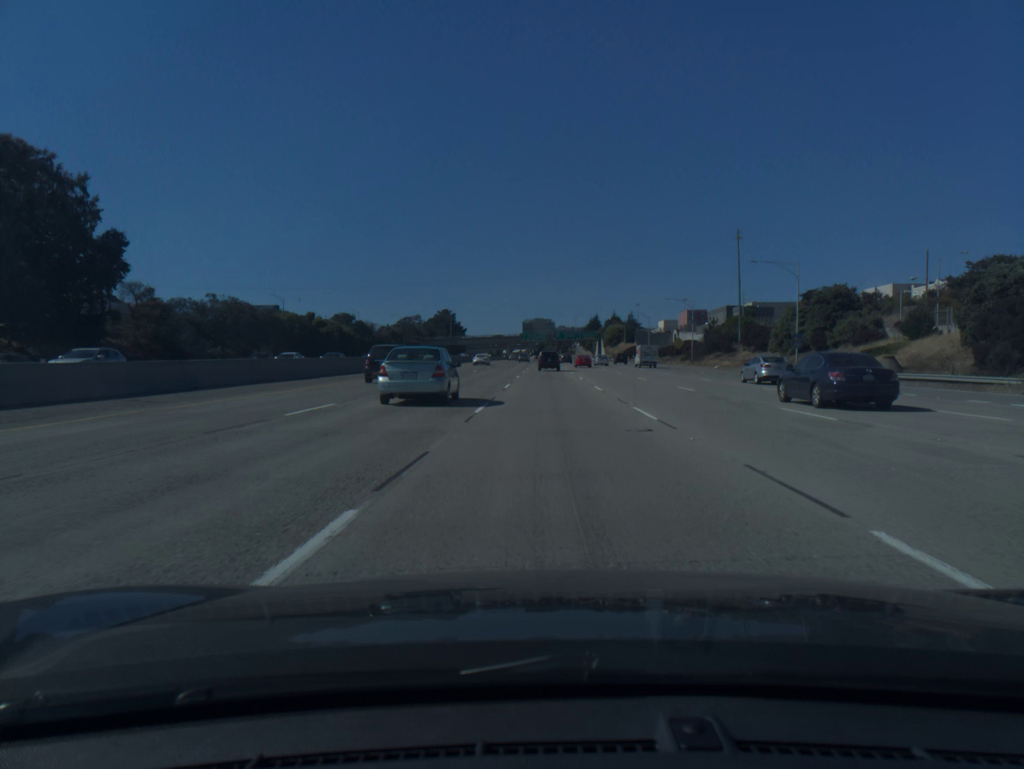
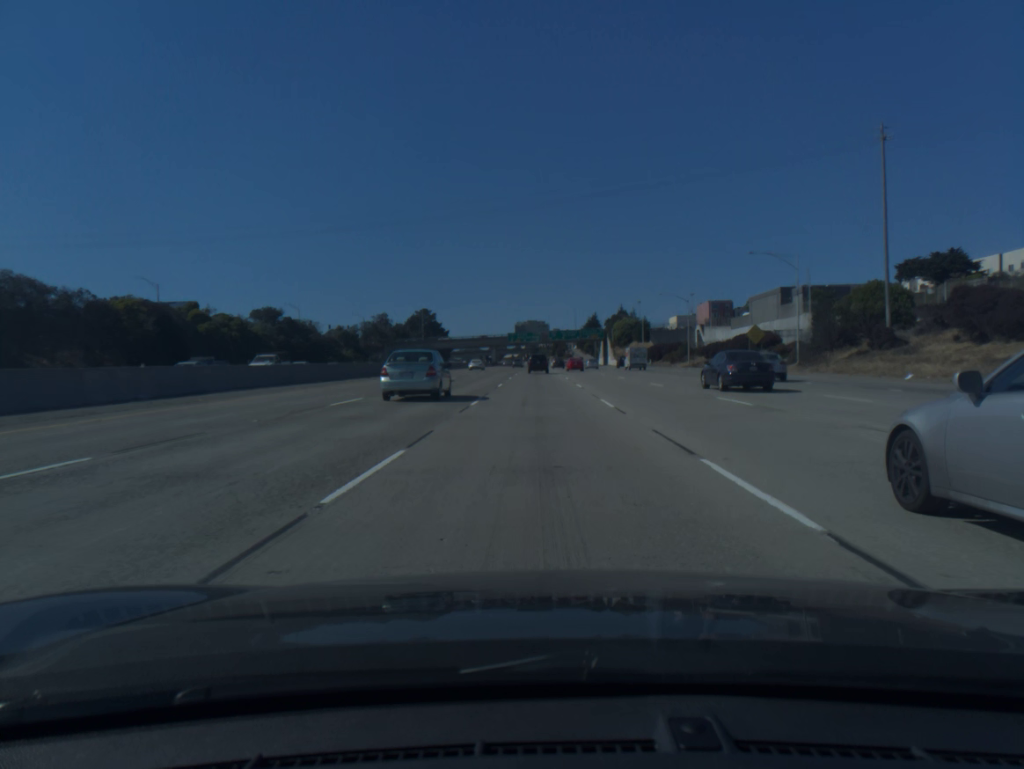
(+0.3, +52.5) m; 0°
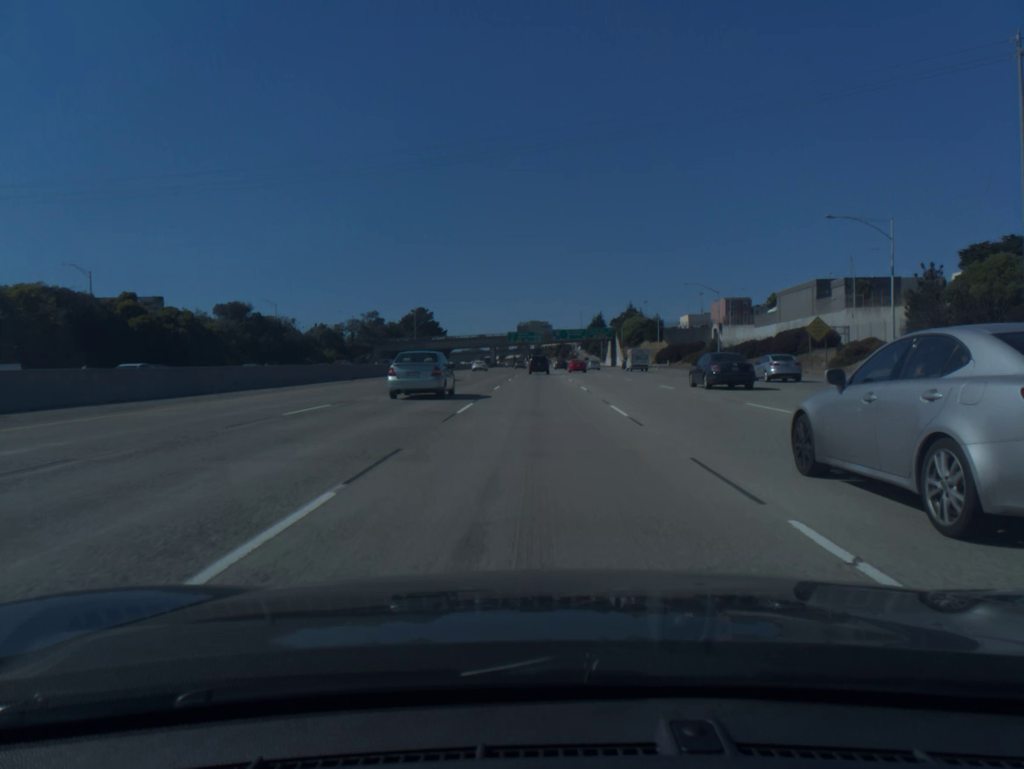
(0.0, +17.6) m; 0°
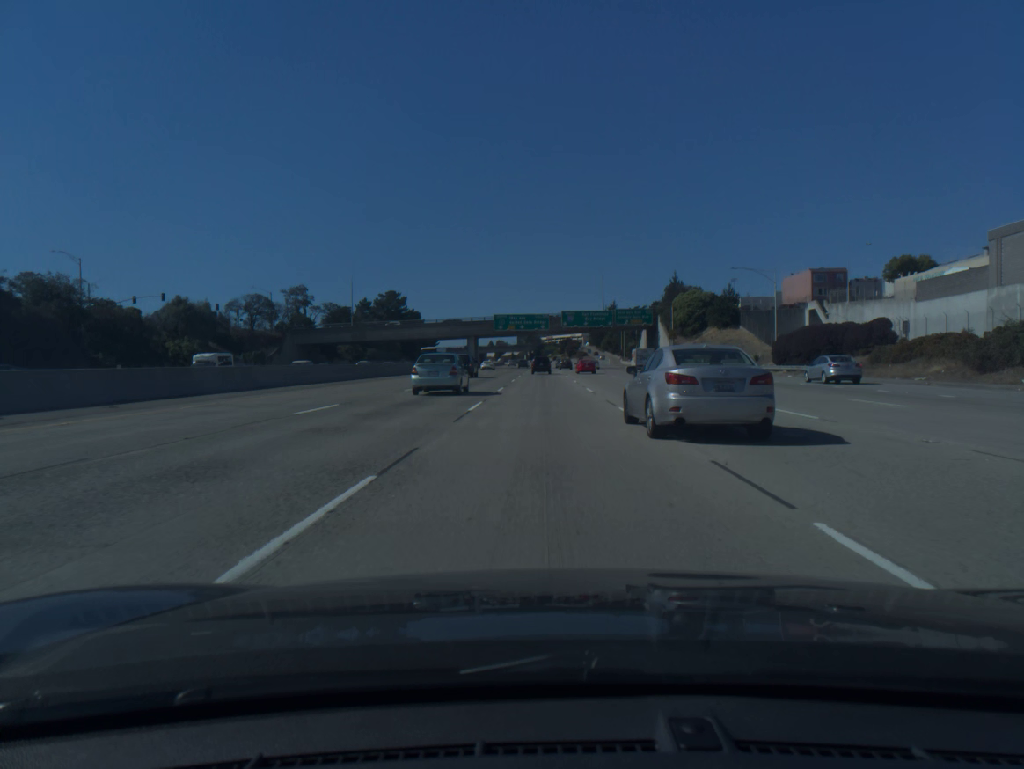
(-0.5, +71.2) m; 0°
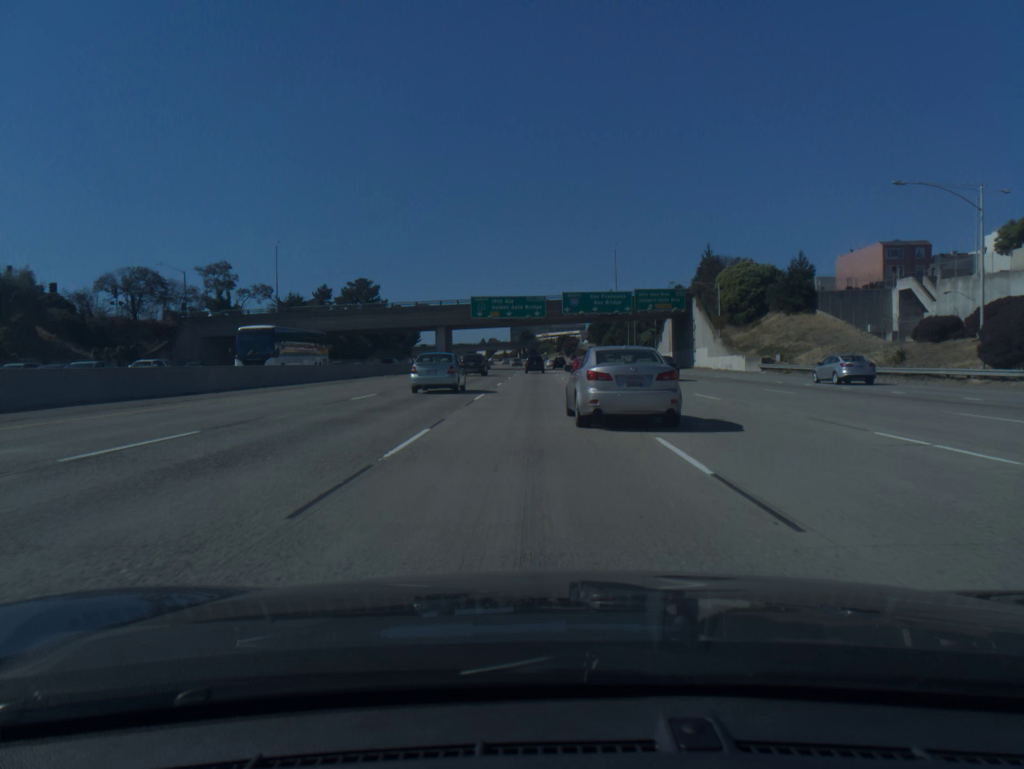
(+0.1, +36.2) m; 0°
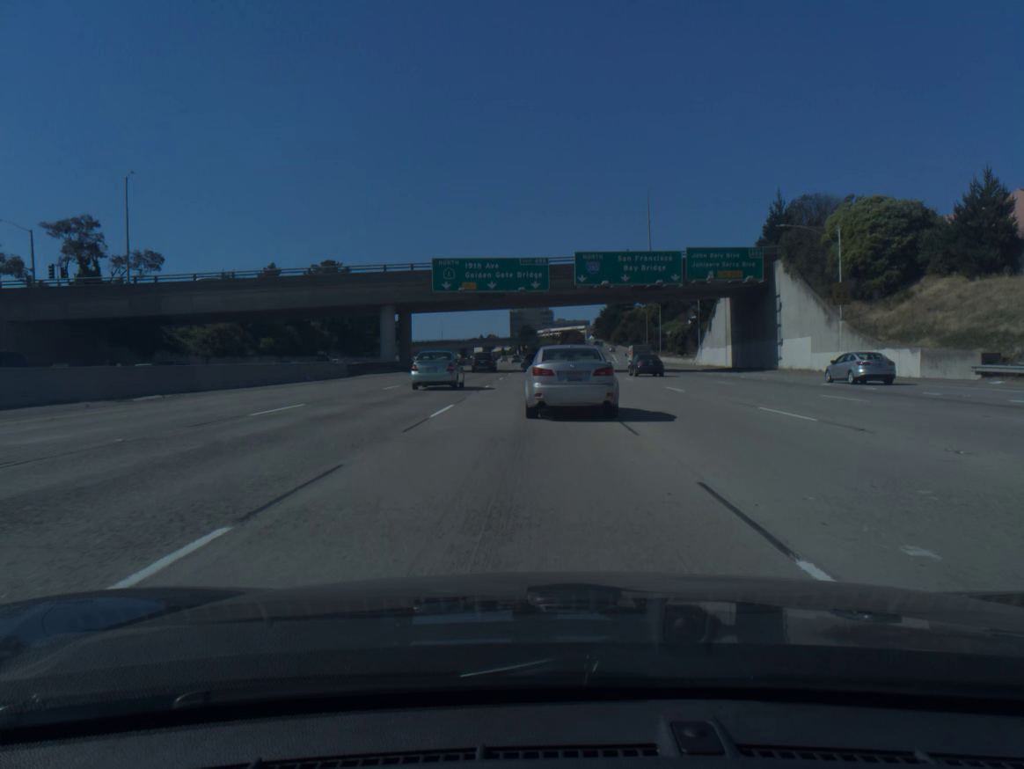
(+0.1, +36.2) m; 0°
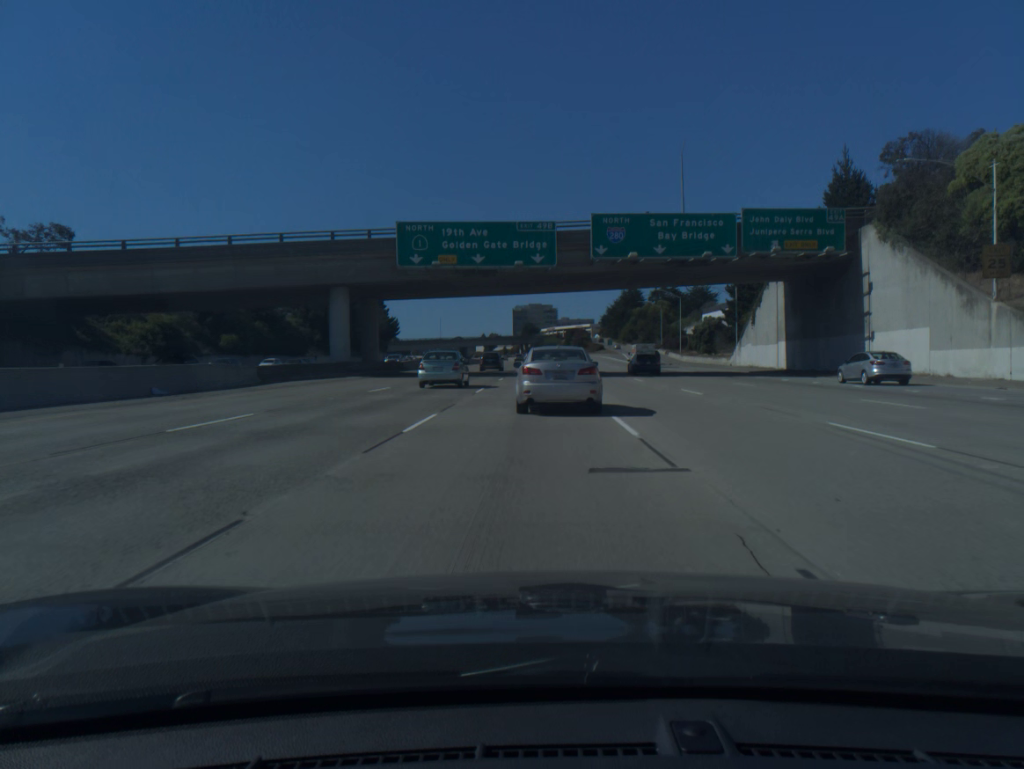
(0.0, +17.7) m; 0°
